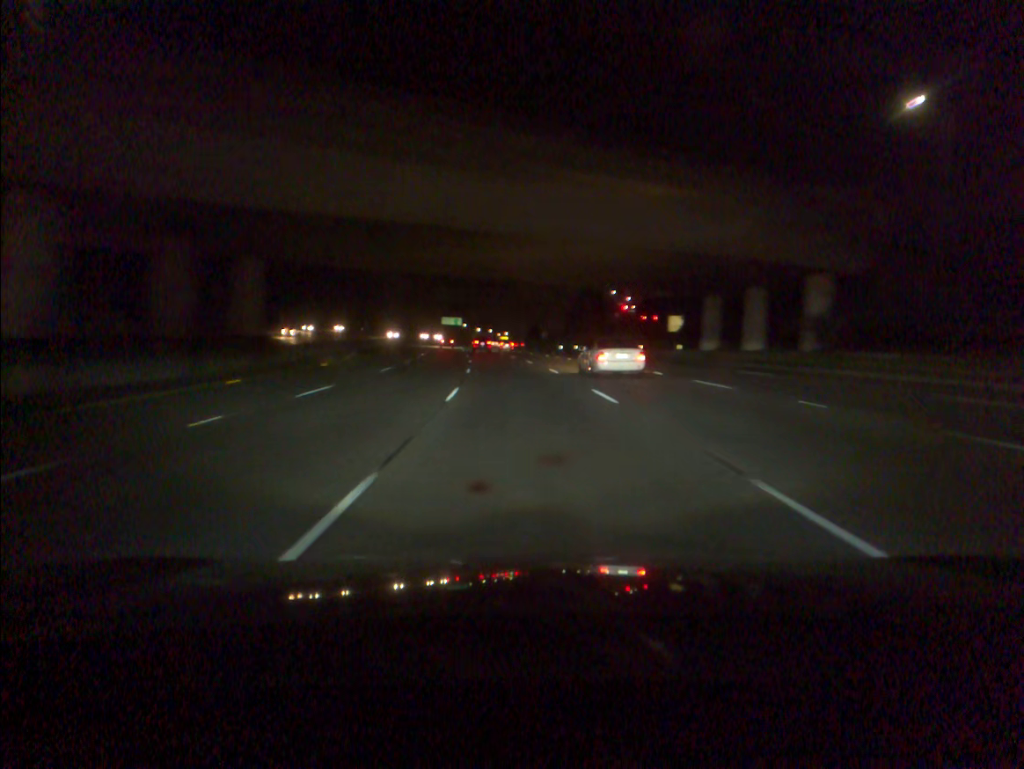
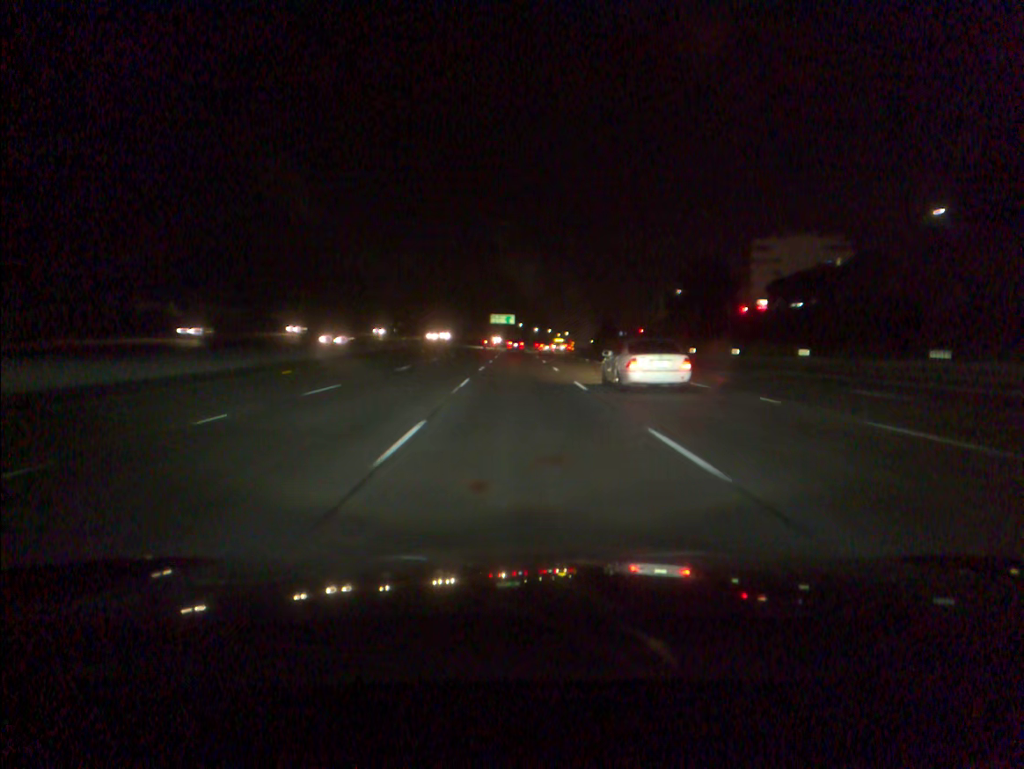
(-2.0, +52.0) m; -4°
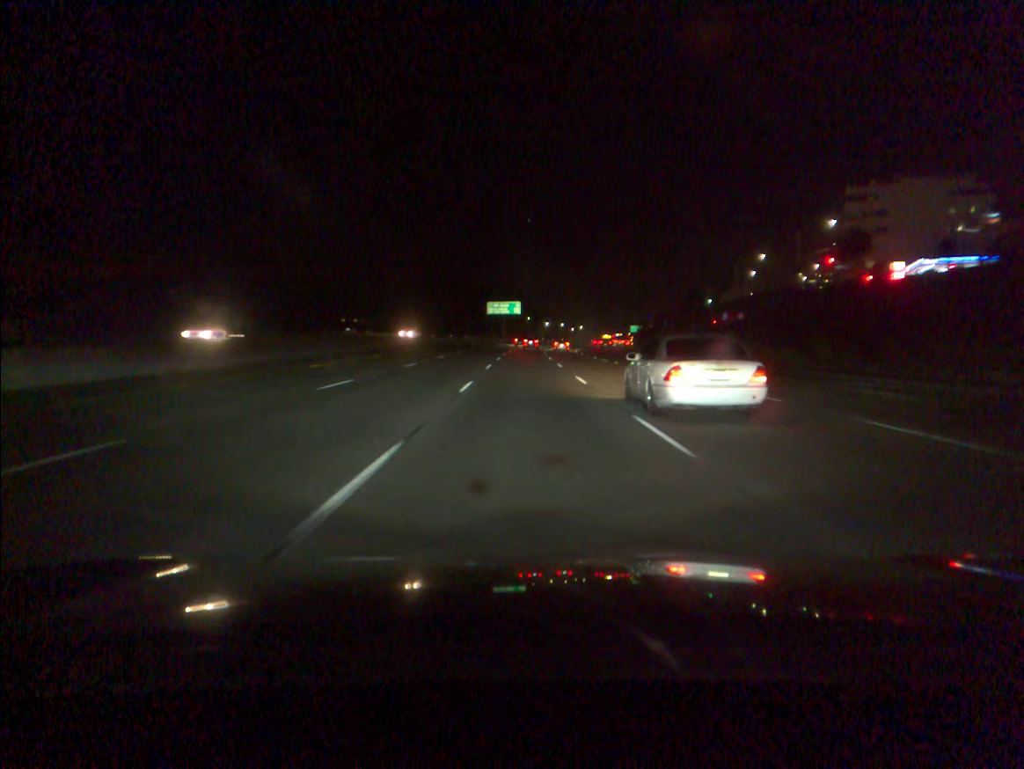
(-0.7, +71.0) m; -1°
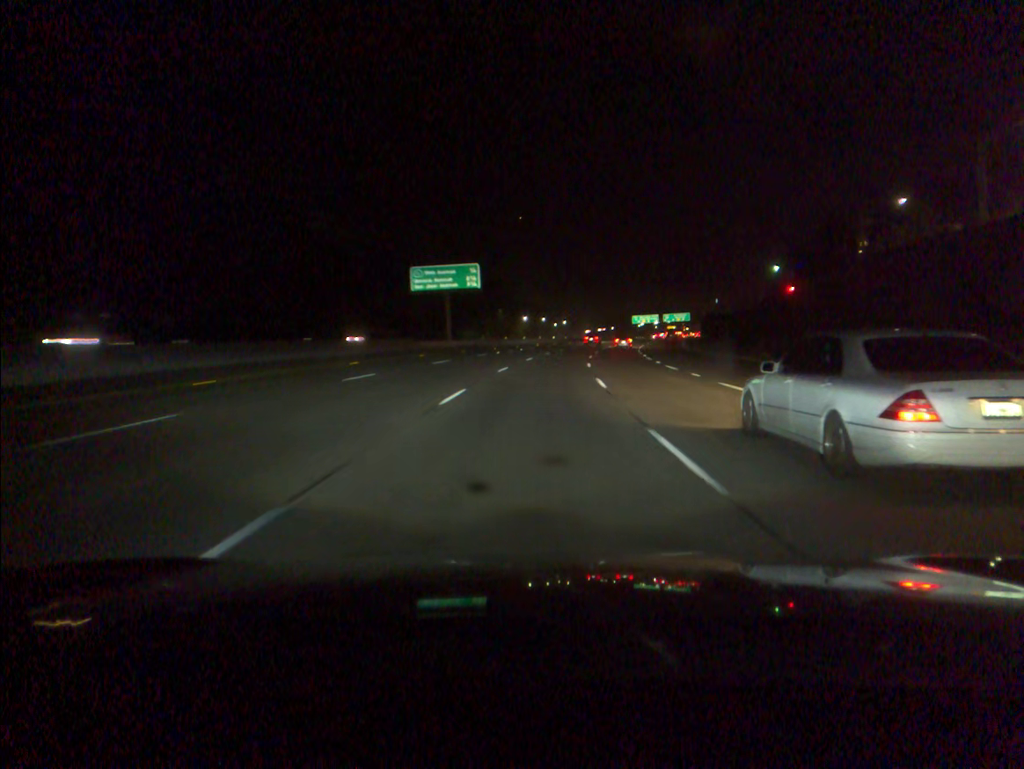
(+0.8, +89.2) m; +2°
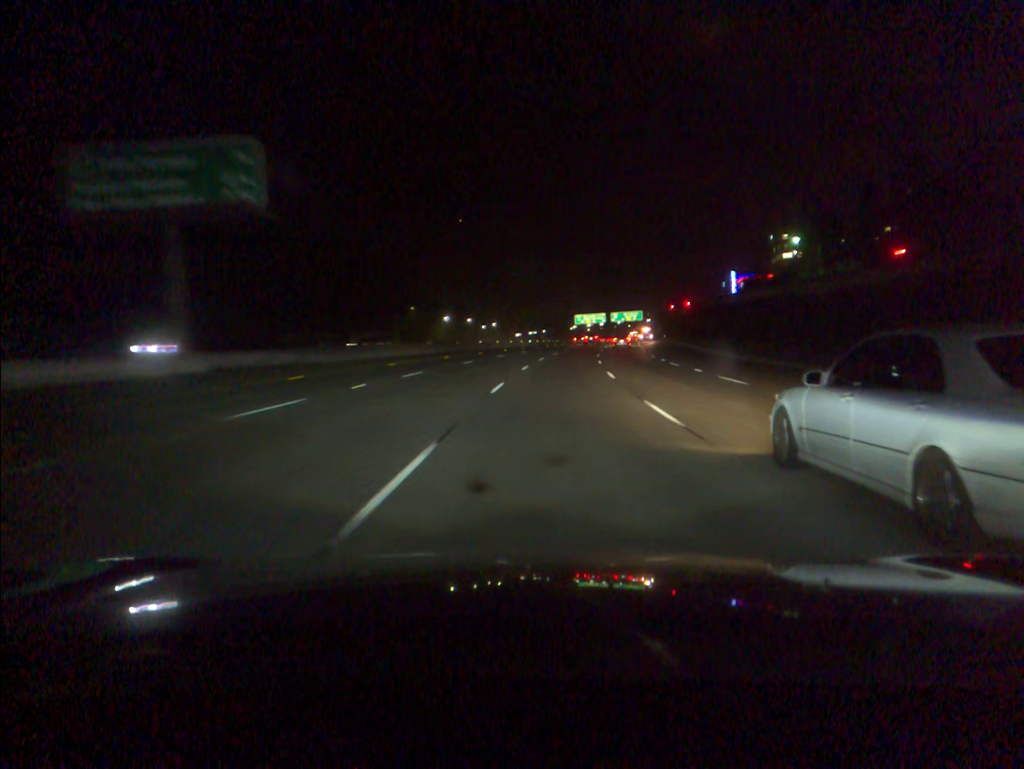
(+2.3, +53.3) m; +5°
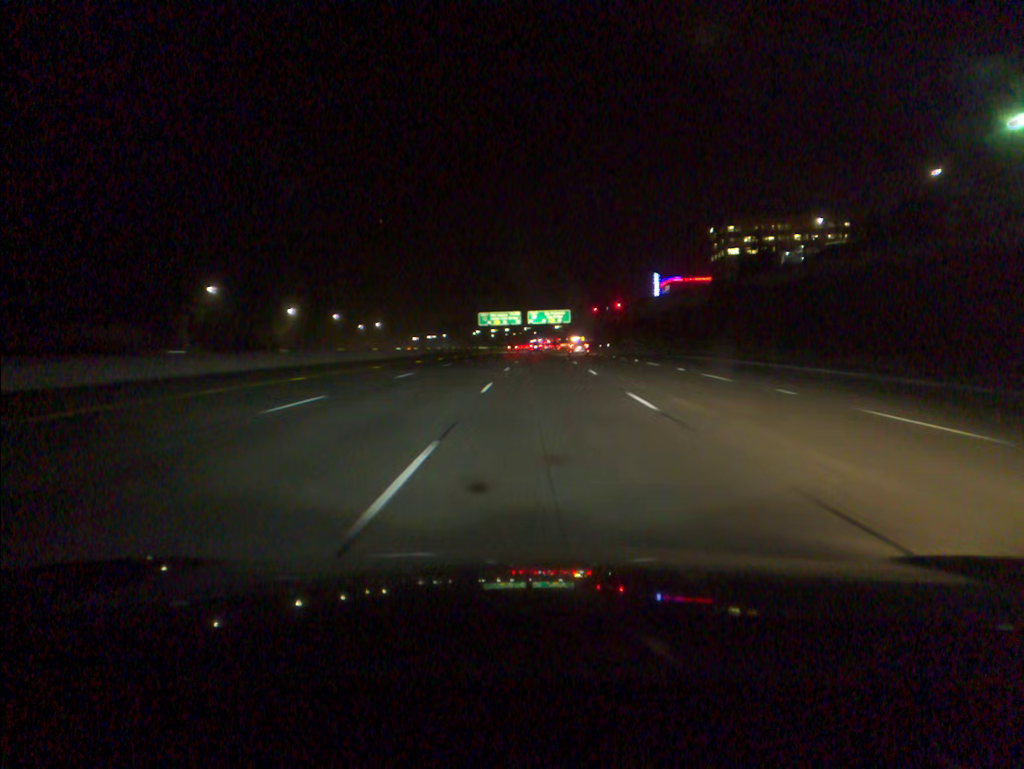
(+4.3, +71.0) m; +7°
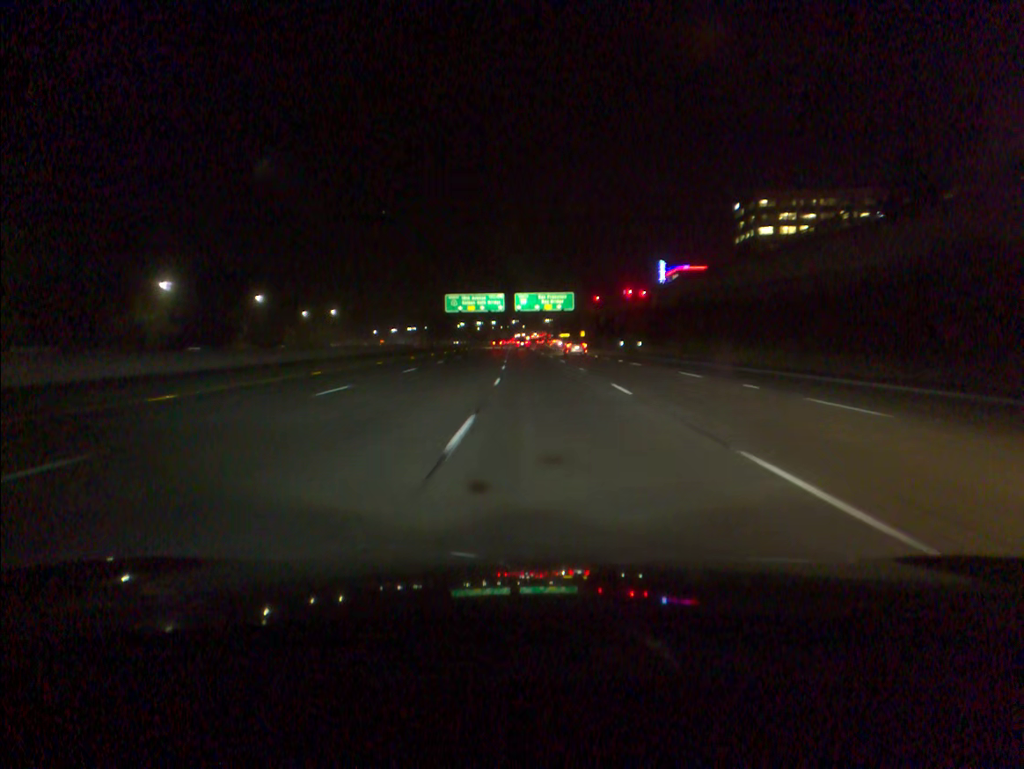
(+0.7, +53.3) m; +1°
